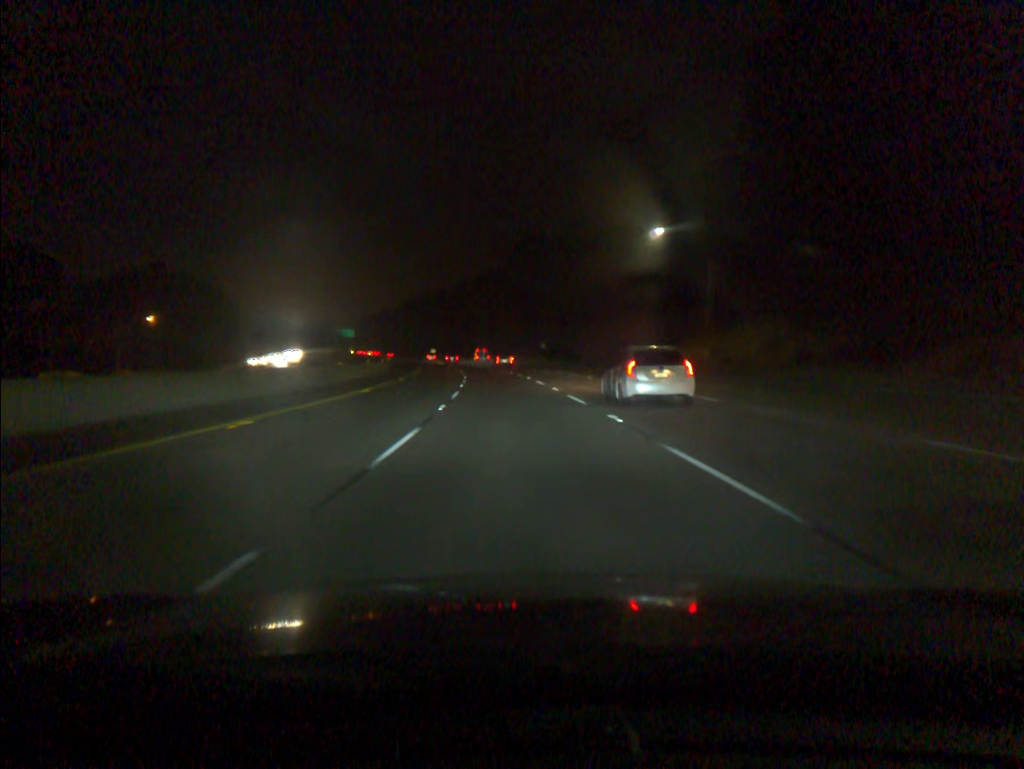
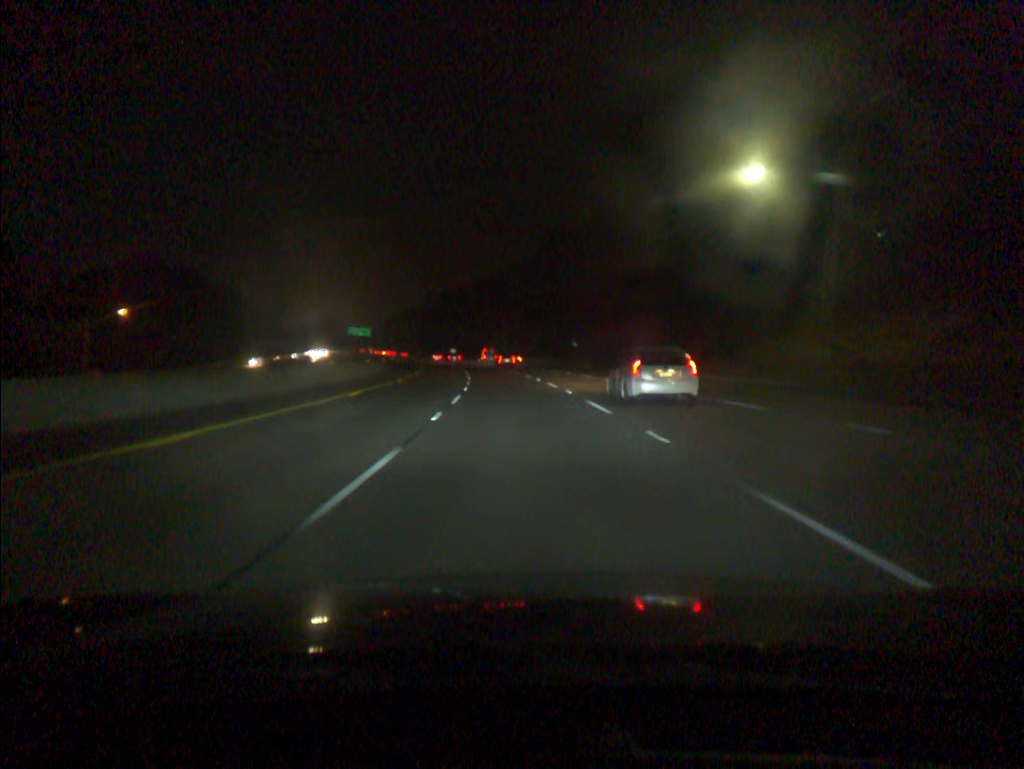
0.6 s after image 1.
(-0.3, +18.2) m; -2°
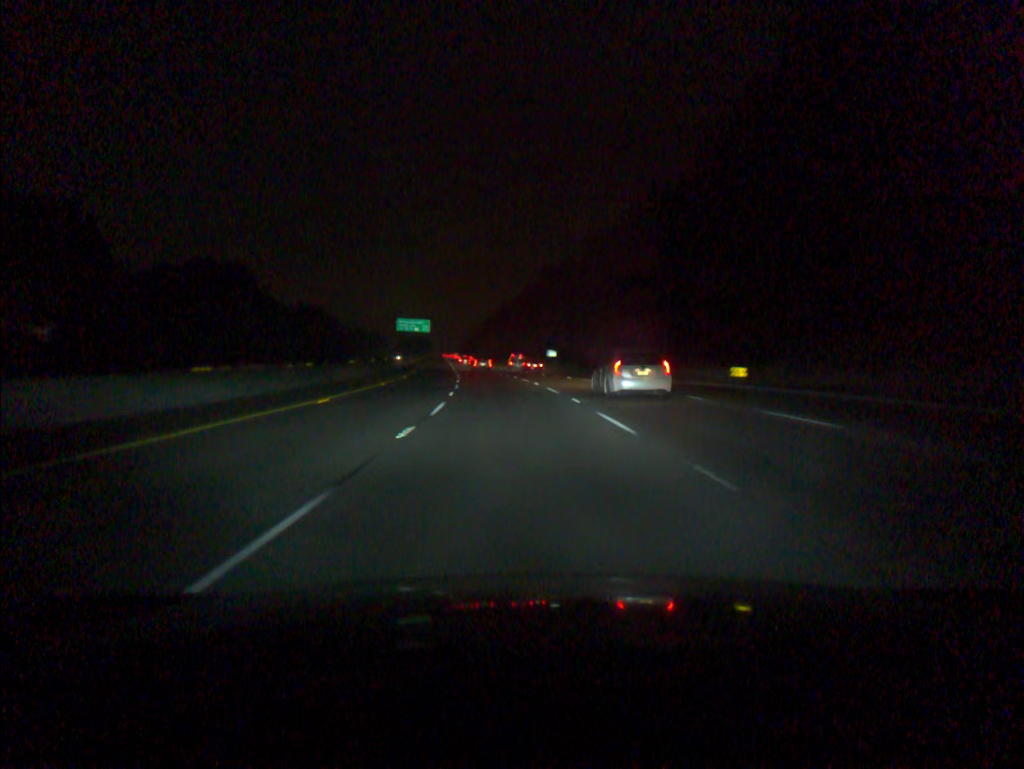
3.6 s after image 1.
(-6.0, +91.0) m; -8°
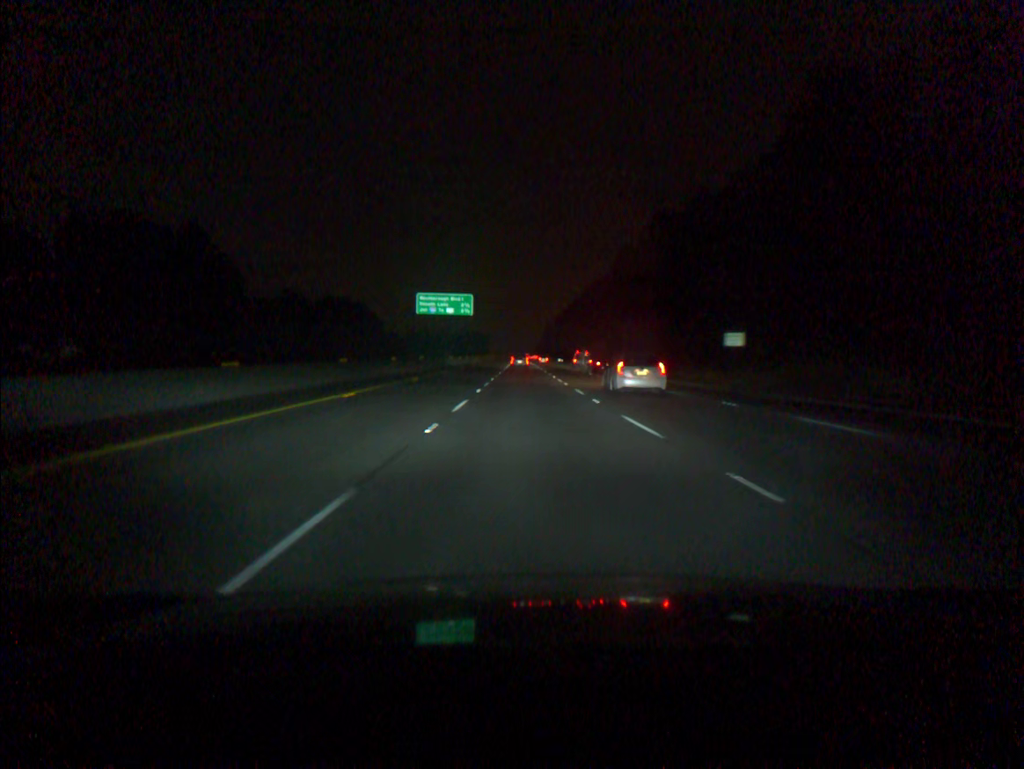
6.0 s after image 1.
(-4.3, +72.8) m; -6°
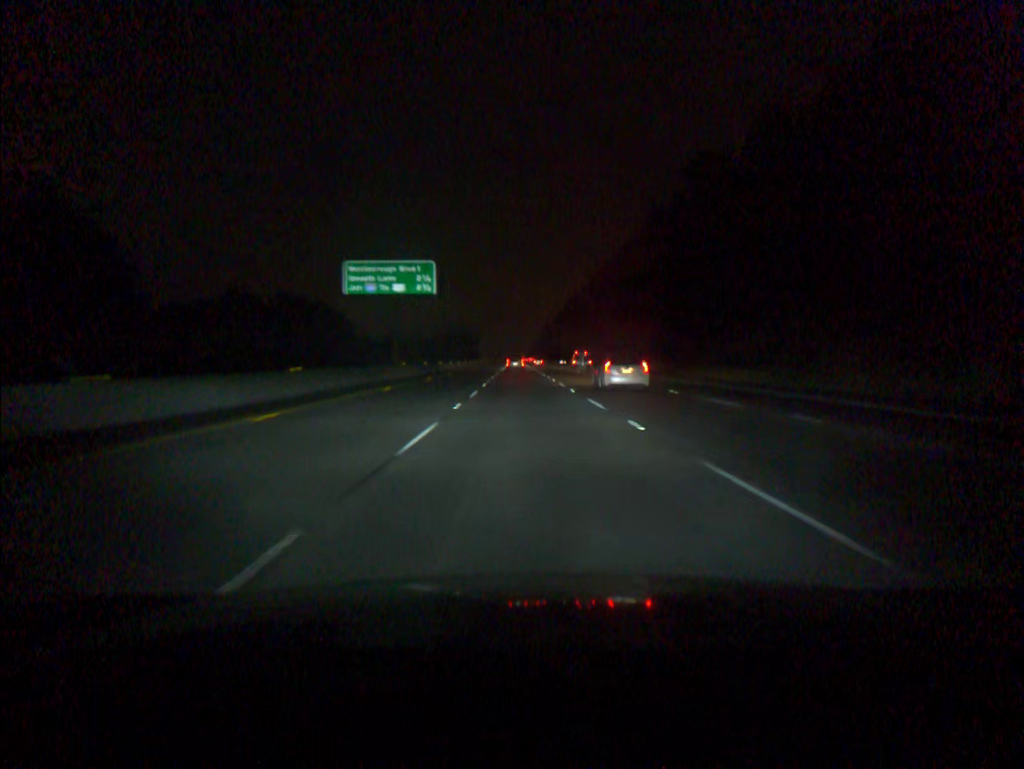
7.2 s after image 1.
(+0.1, +36.4) m; 0°
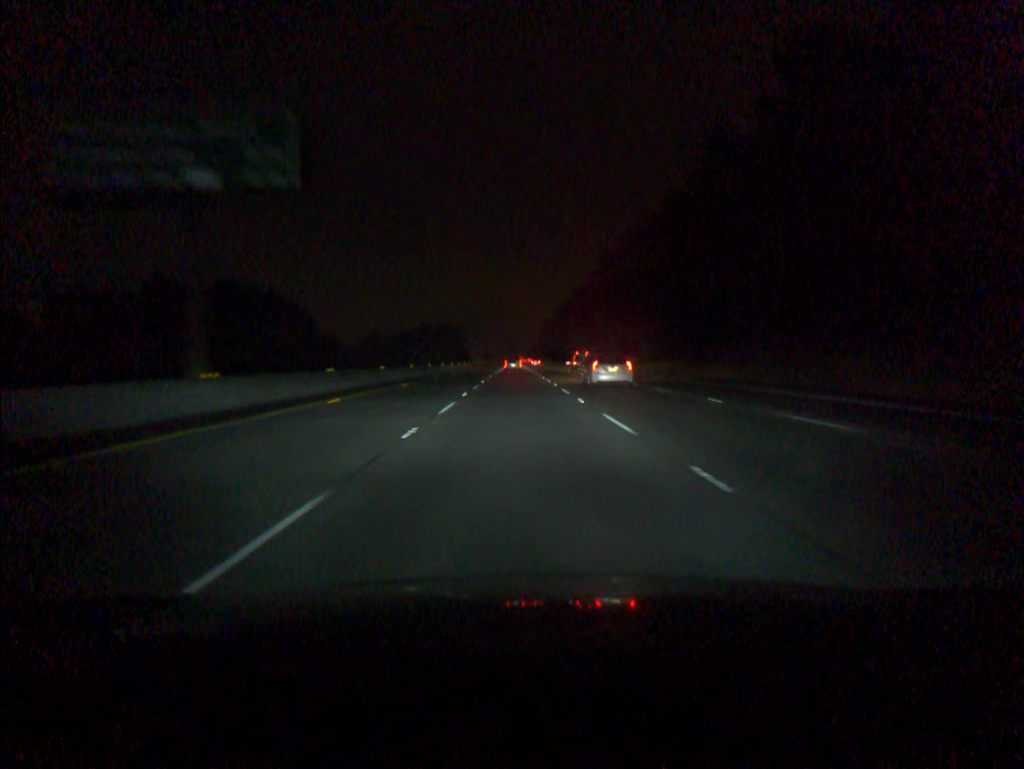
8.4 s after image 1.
(+0.1, +36.5) m; 0°
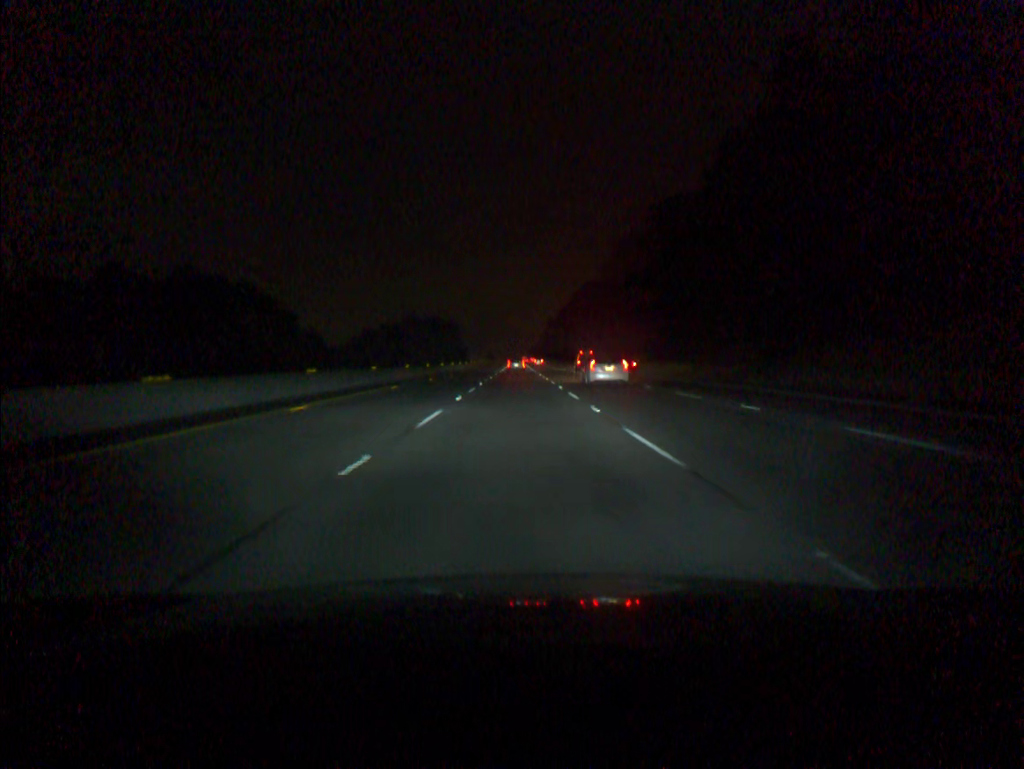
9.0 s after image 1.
(0.0, +18.3) m; 0°
